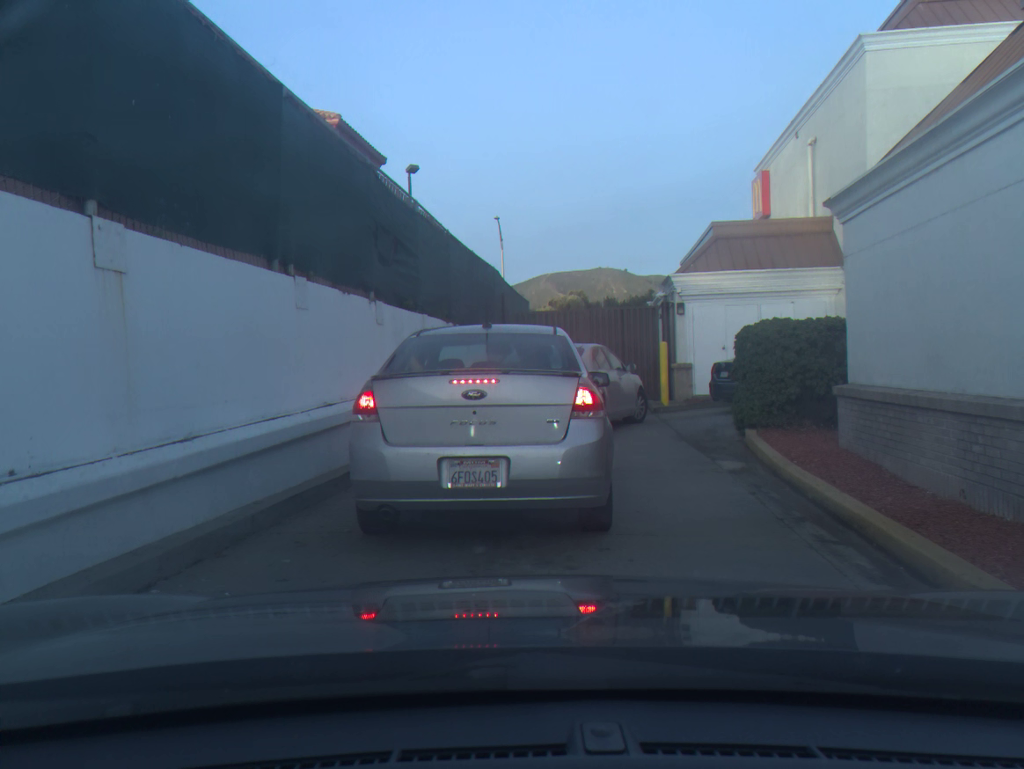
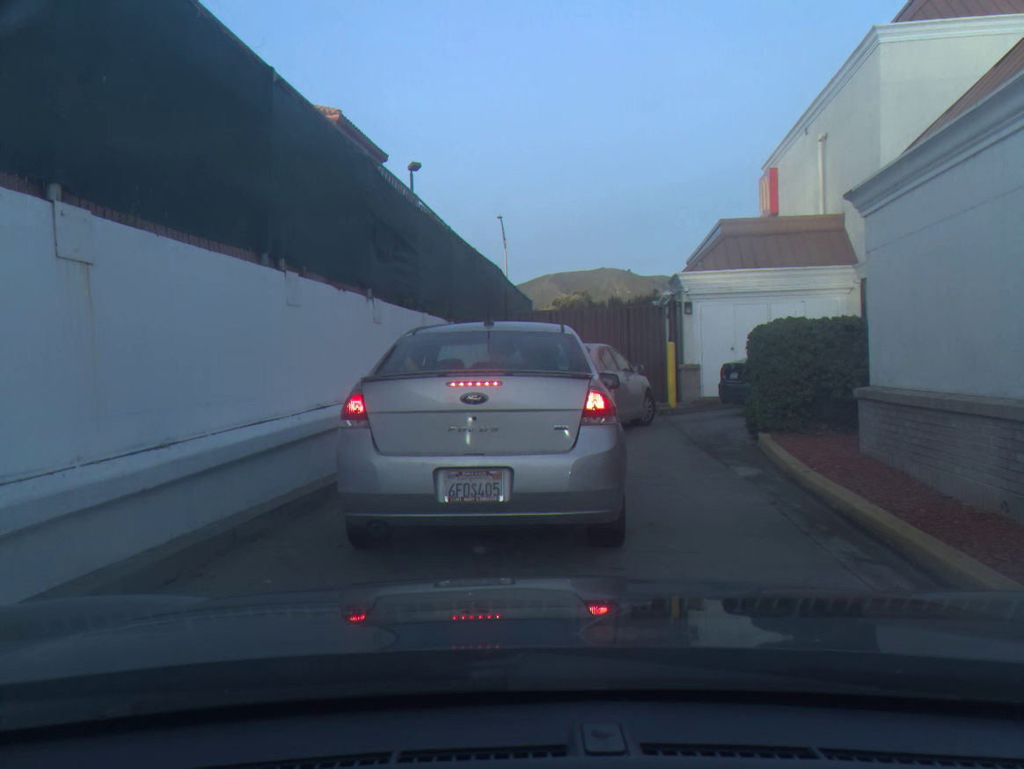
(0.0, +0.4) m; 0°
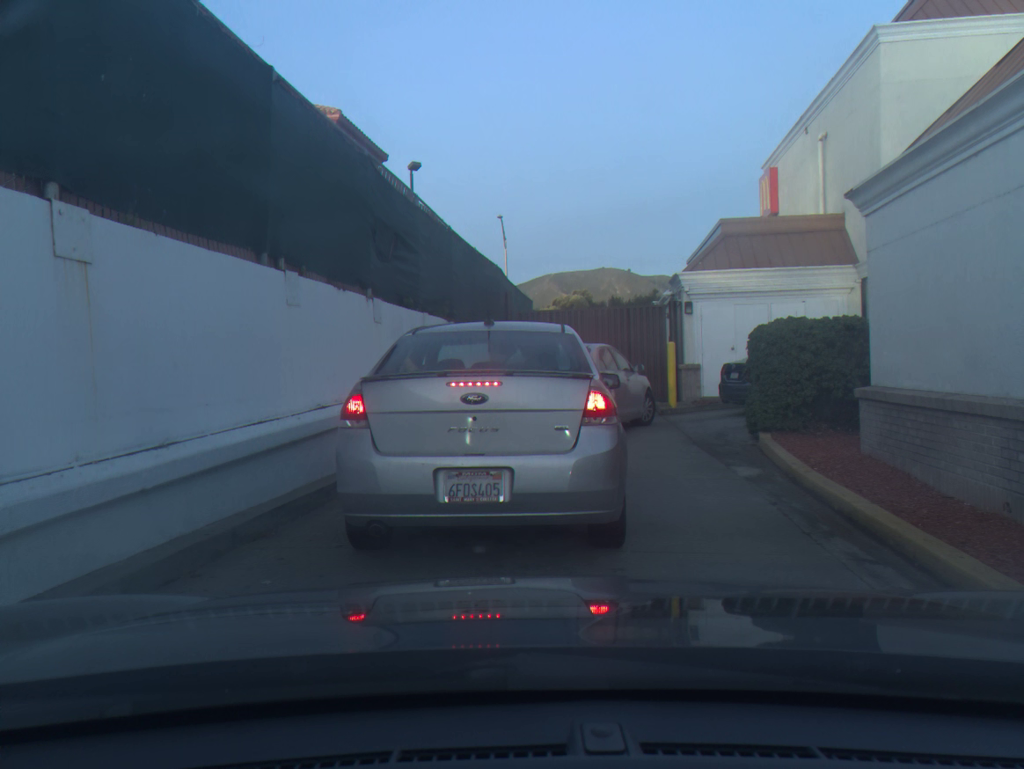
(0.0, 0.0) m; 0°
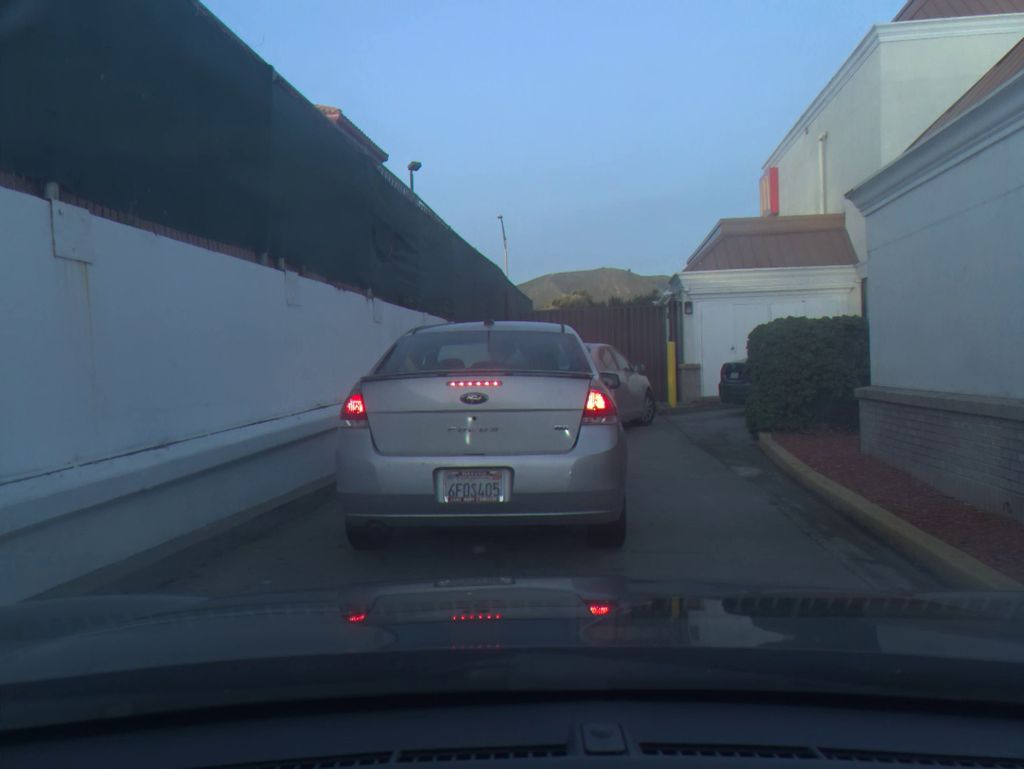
(0.0, 0.0) m; 0°
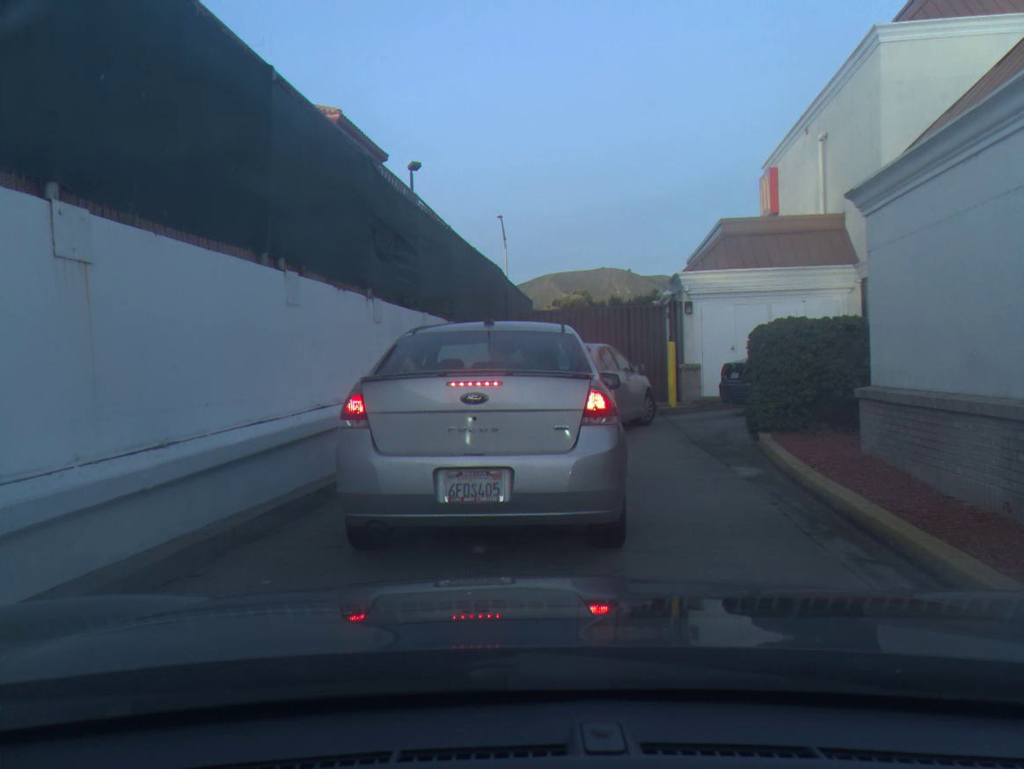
(0.0, 0.0) m; 0°
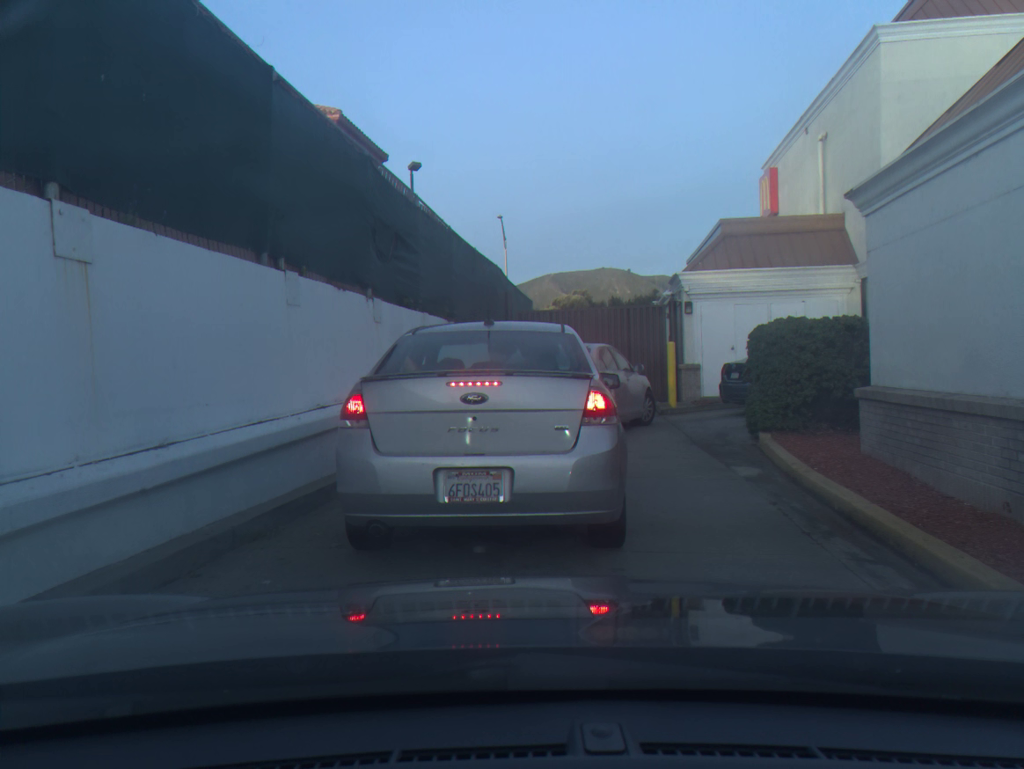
(0.0, 0.0) m; 0°
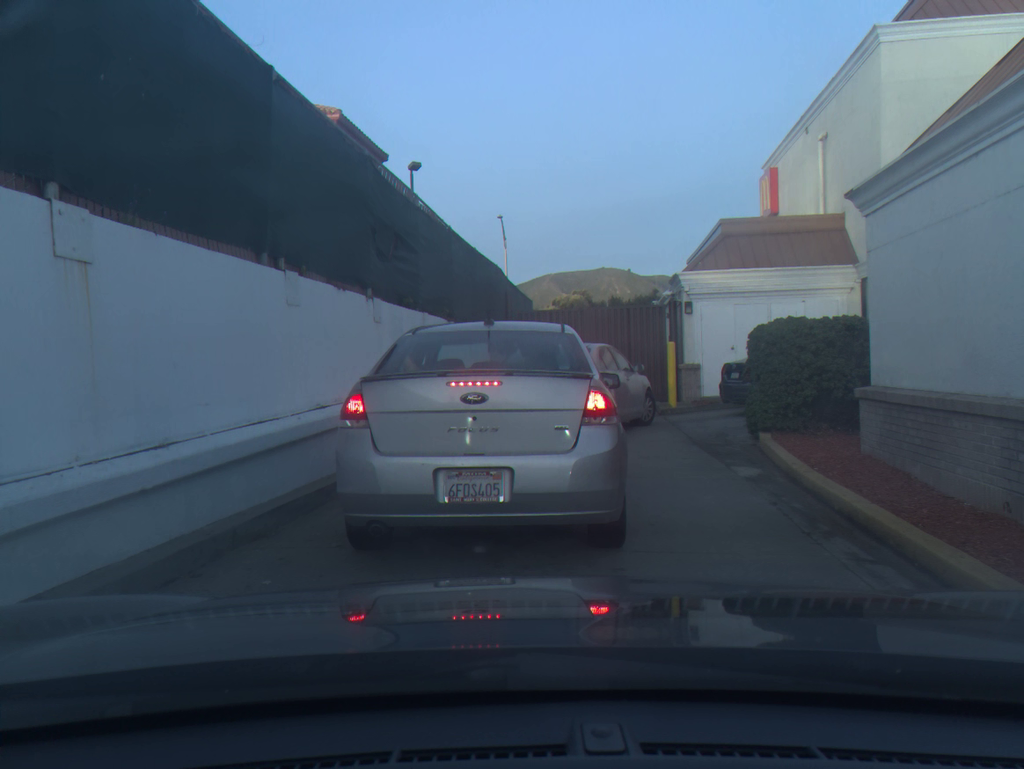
(0.0, 0.0) m; 0°
